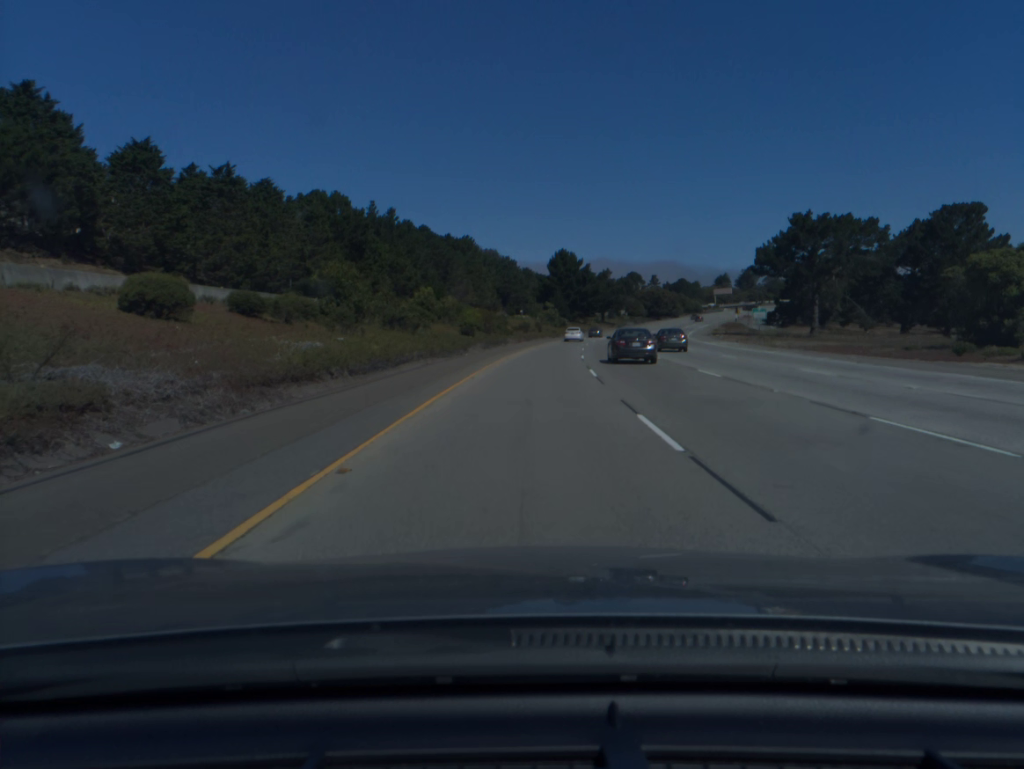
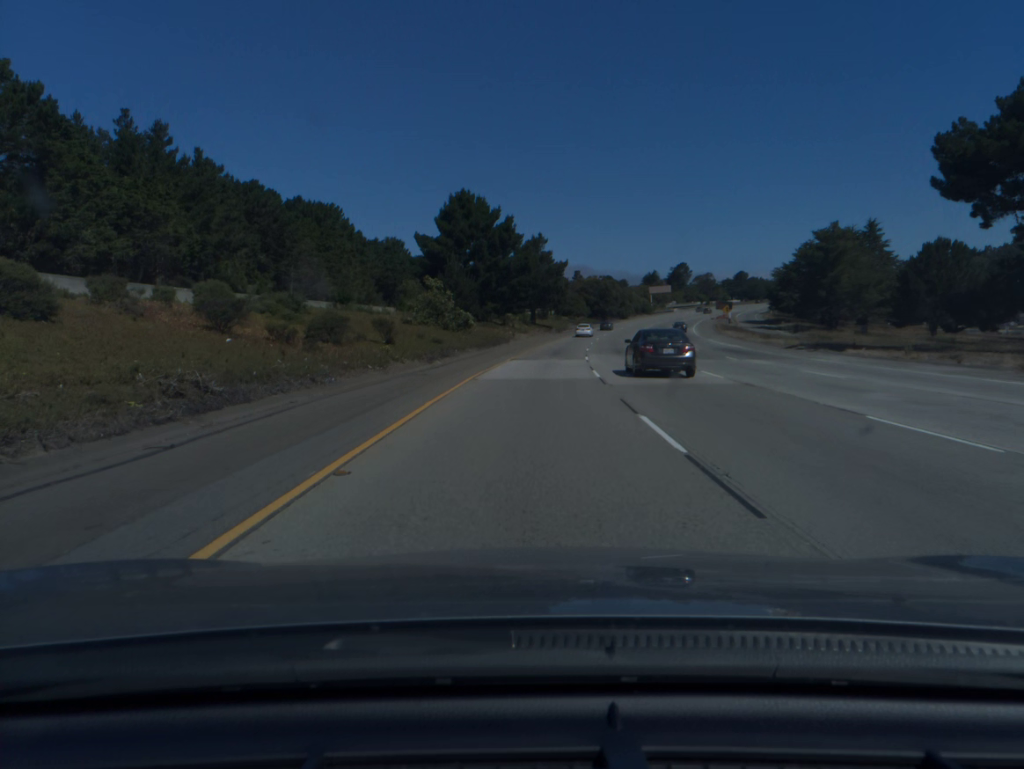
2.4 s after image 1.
(+4.3, +72.9) m; +7°
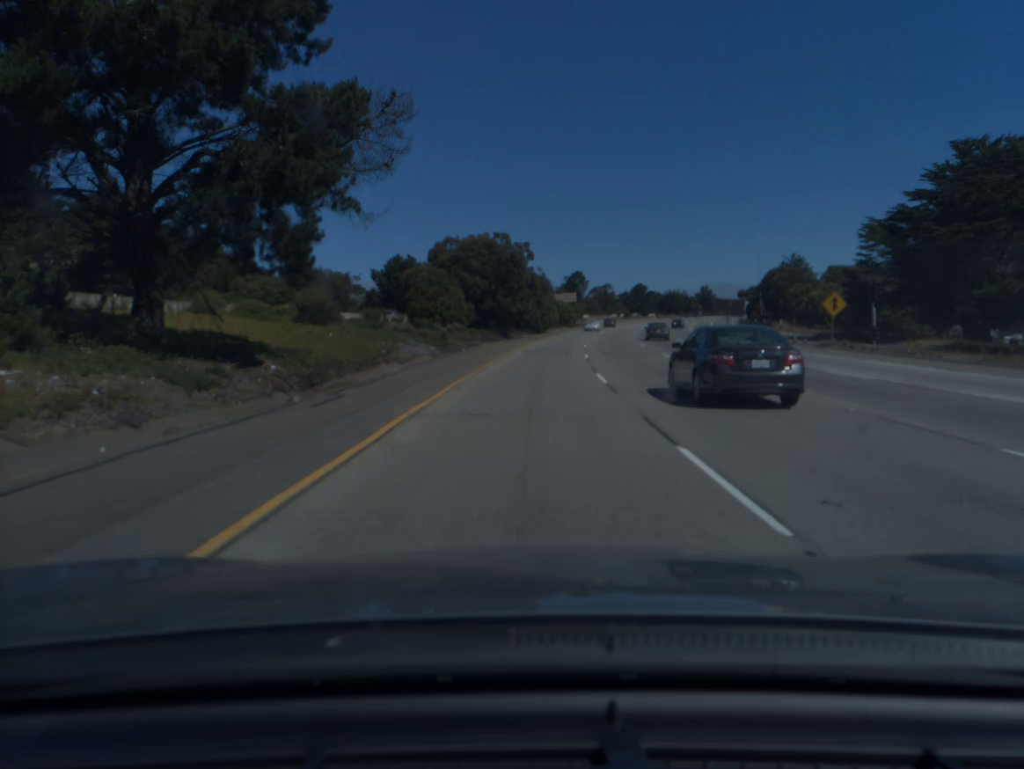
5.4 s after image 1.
(+7.0, +91.5) m; +9°
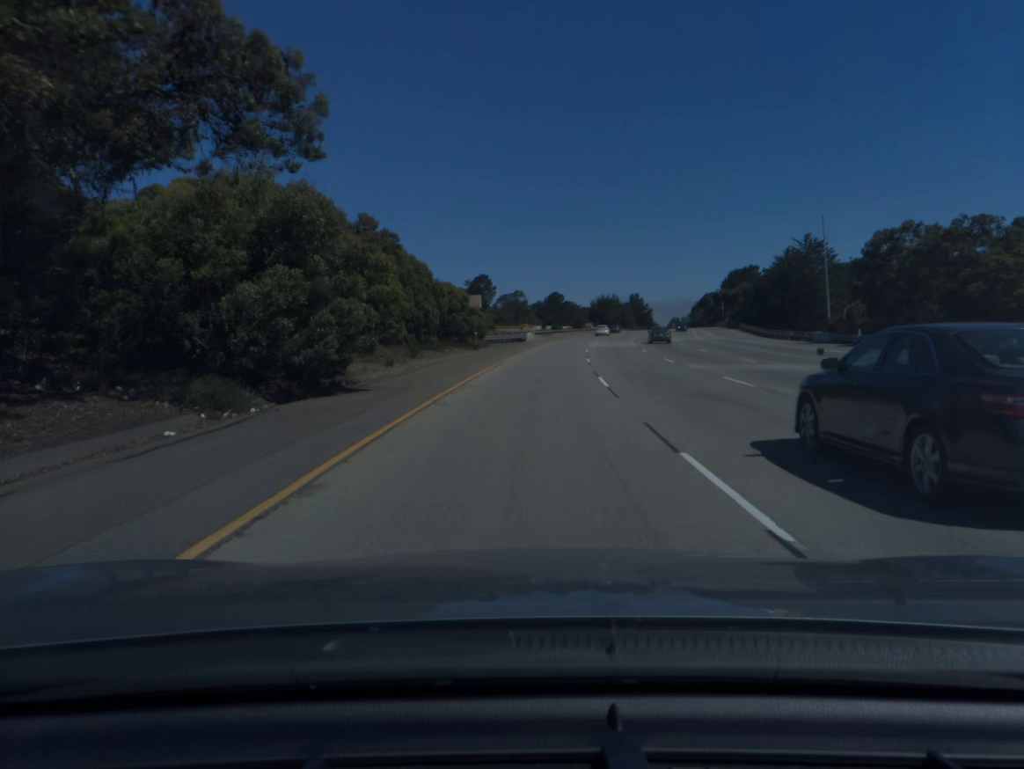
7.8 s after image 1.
(+4.6, +73.2) m; +7°
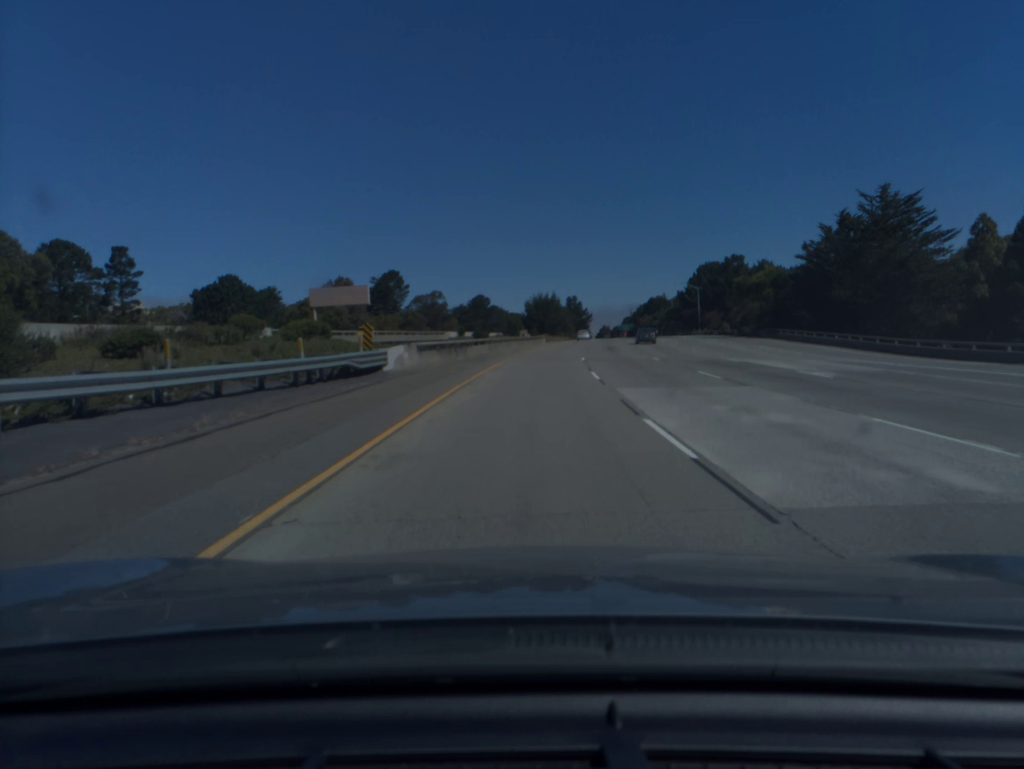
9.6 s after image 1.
(+2.5, +55.0) m; +5°
